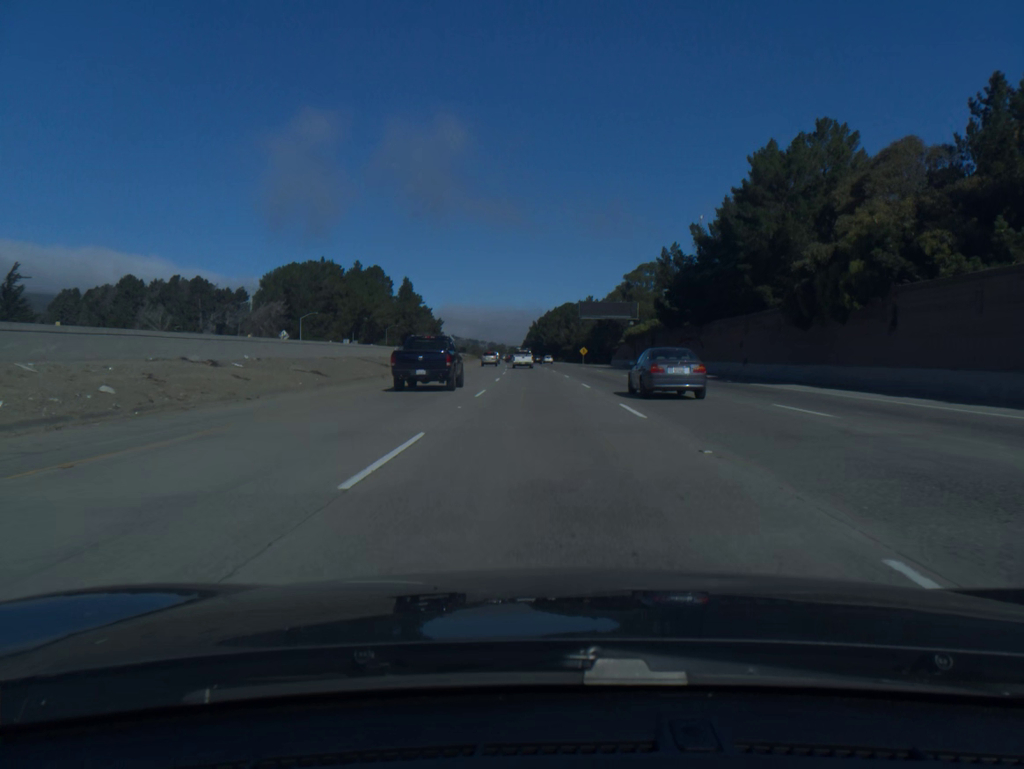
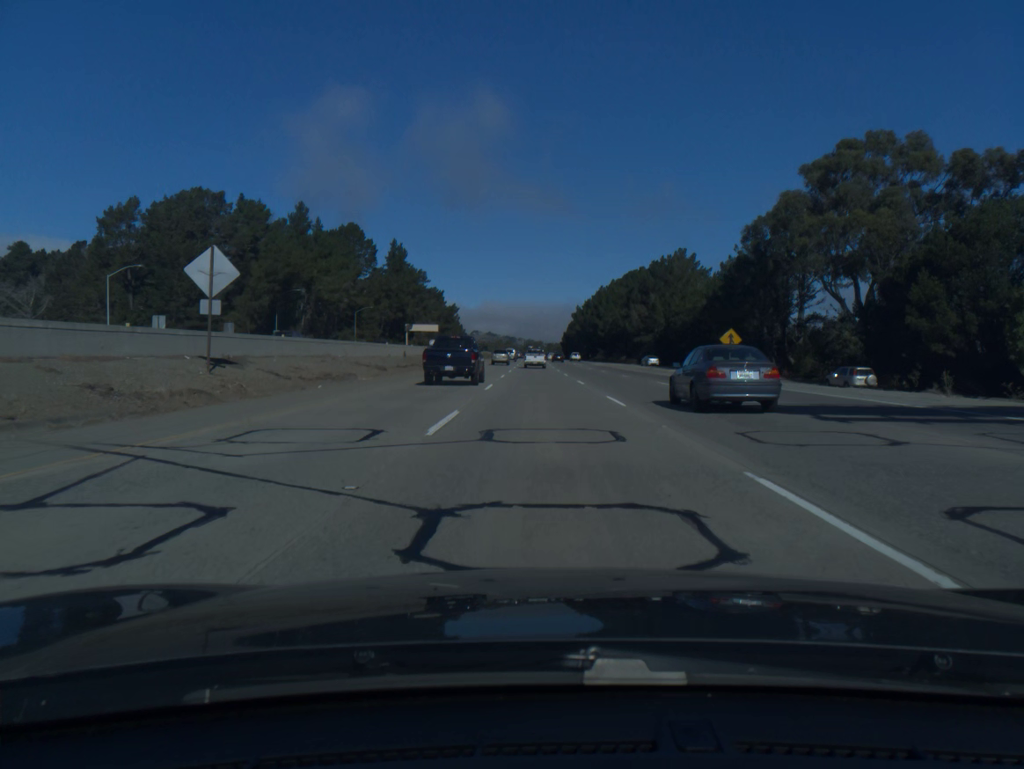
(-2.6, +98.6) m; -3°
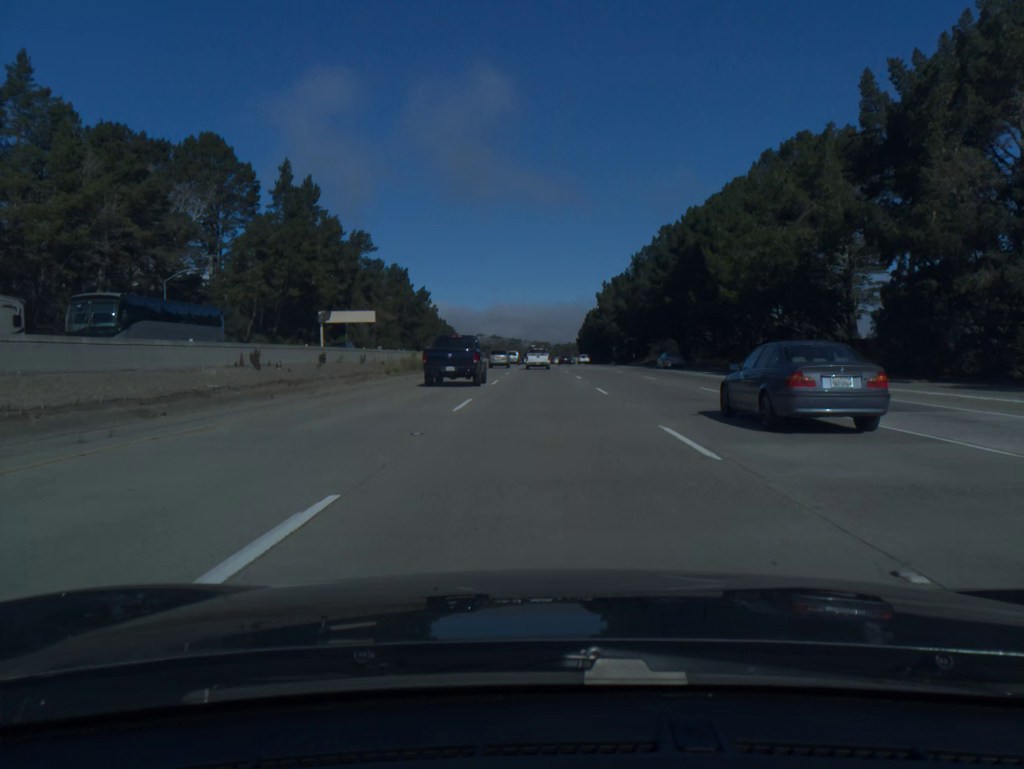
(-0.8, +97.3) m; 0°
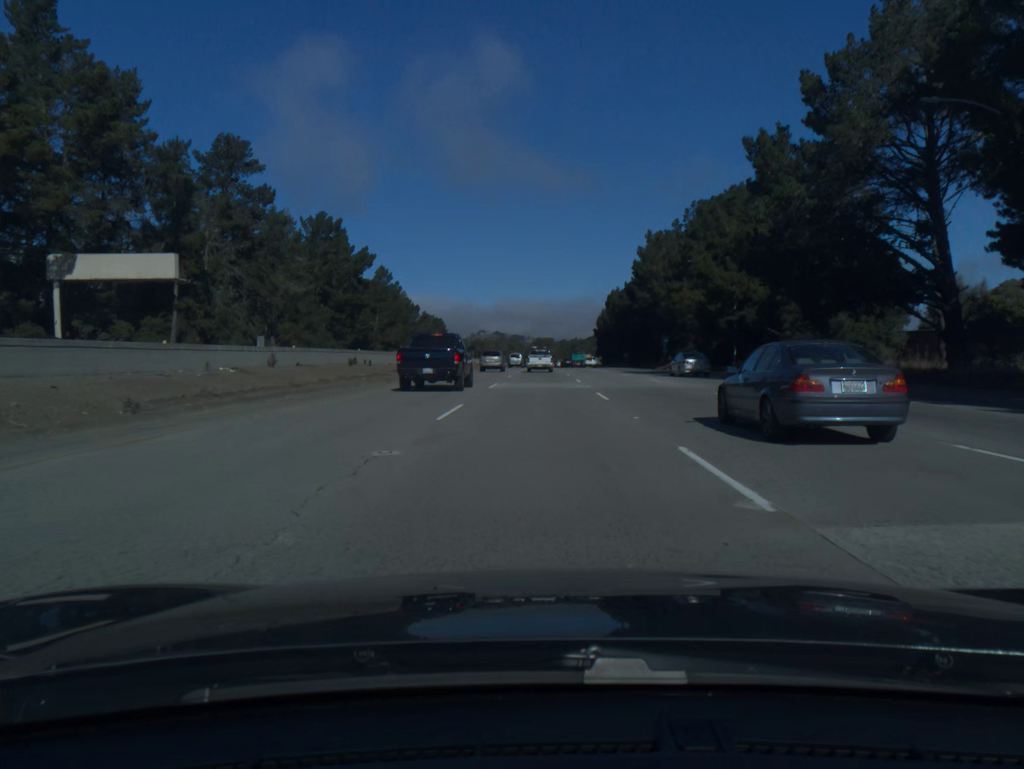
(-0.1, +75.7) m; 0°
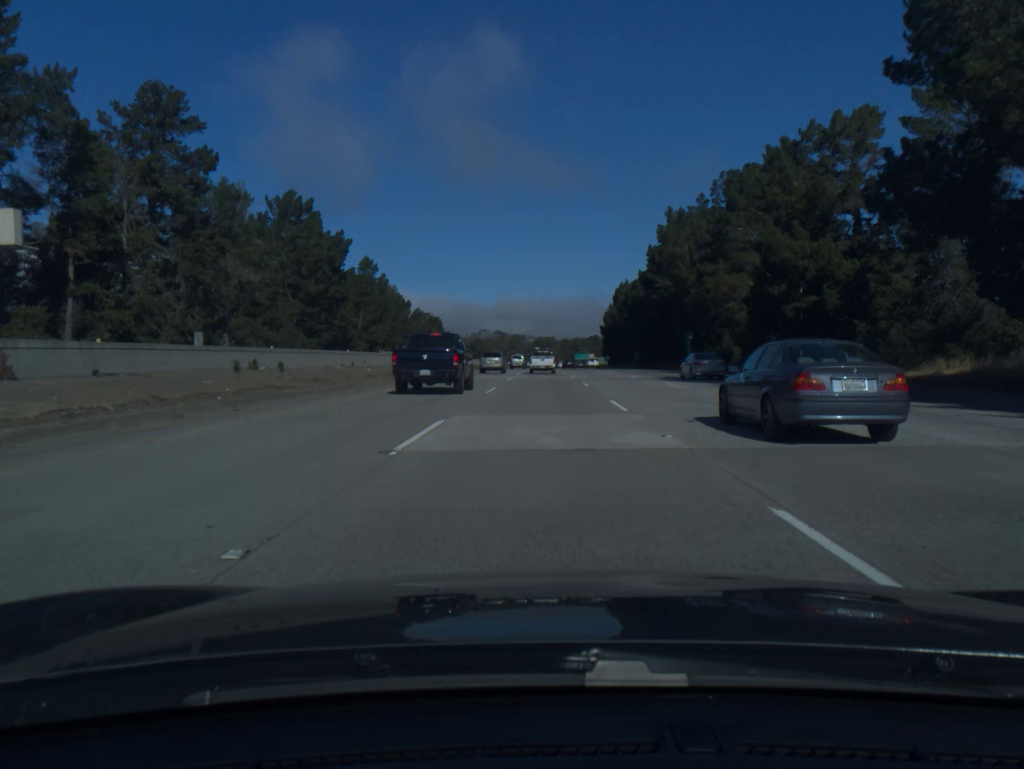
(0.0, +18.7) m; 0°
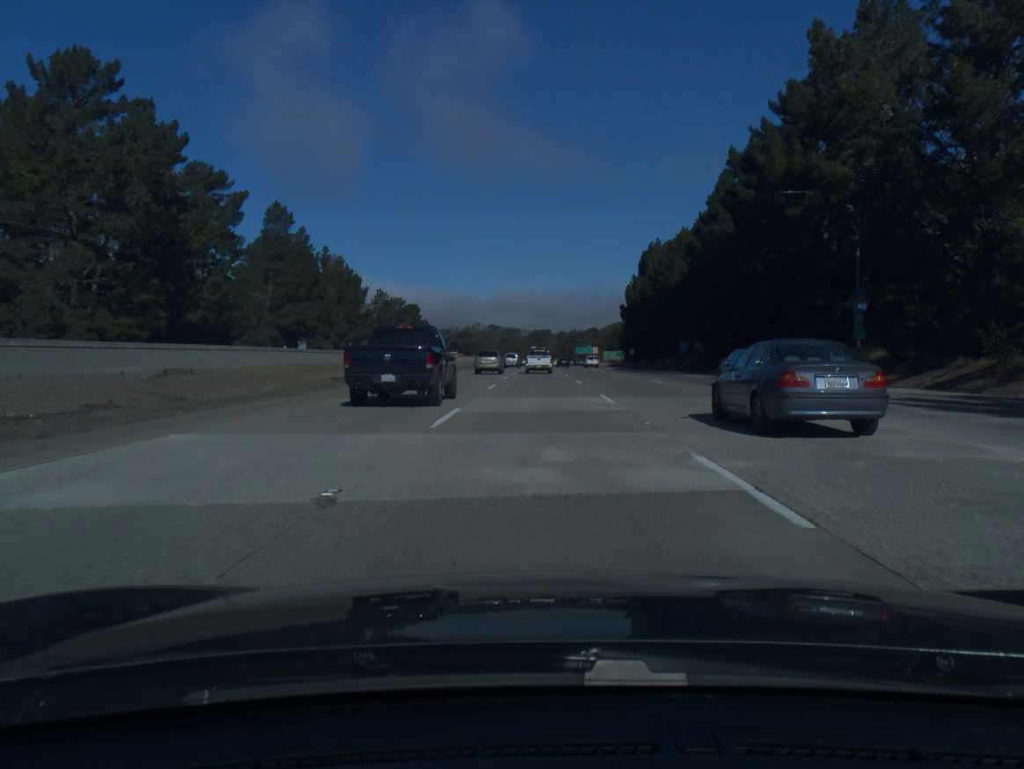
(+0.2, +55.5) m; 0°
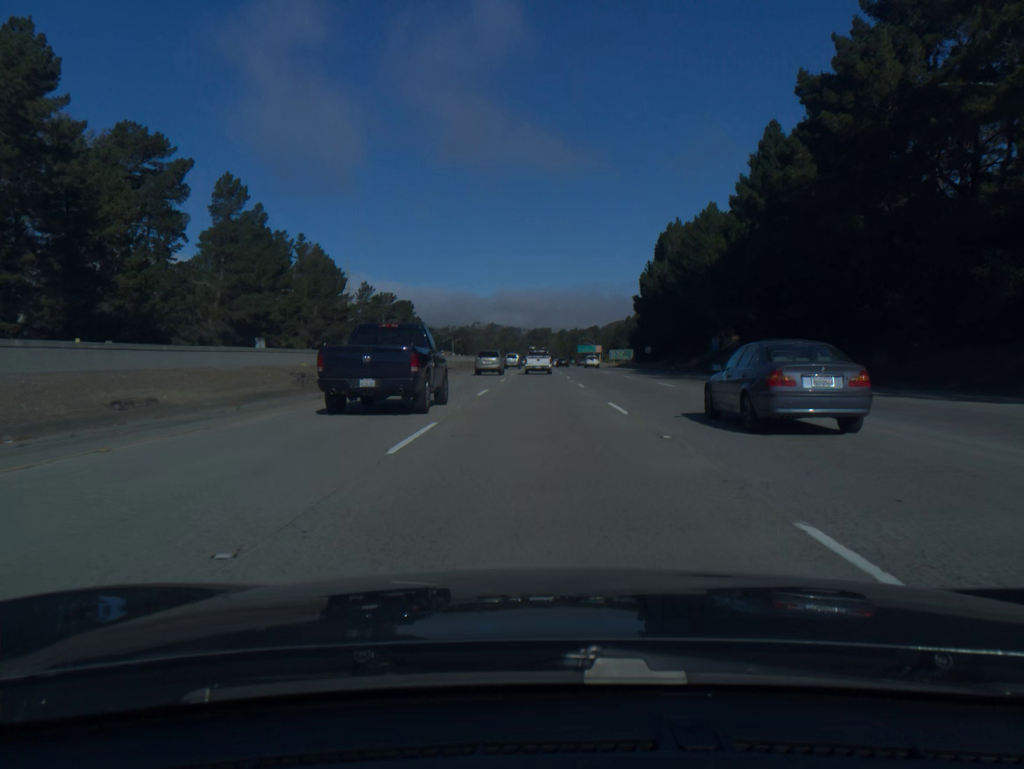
(0.0, +18.3) m; 0°
